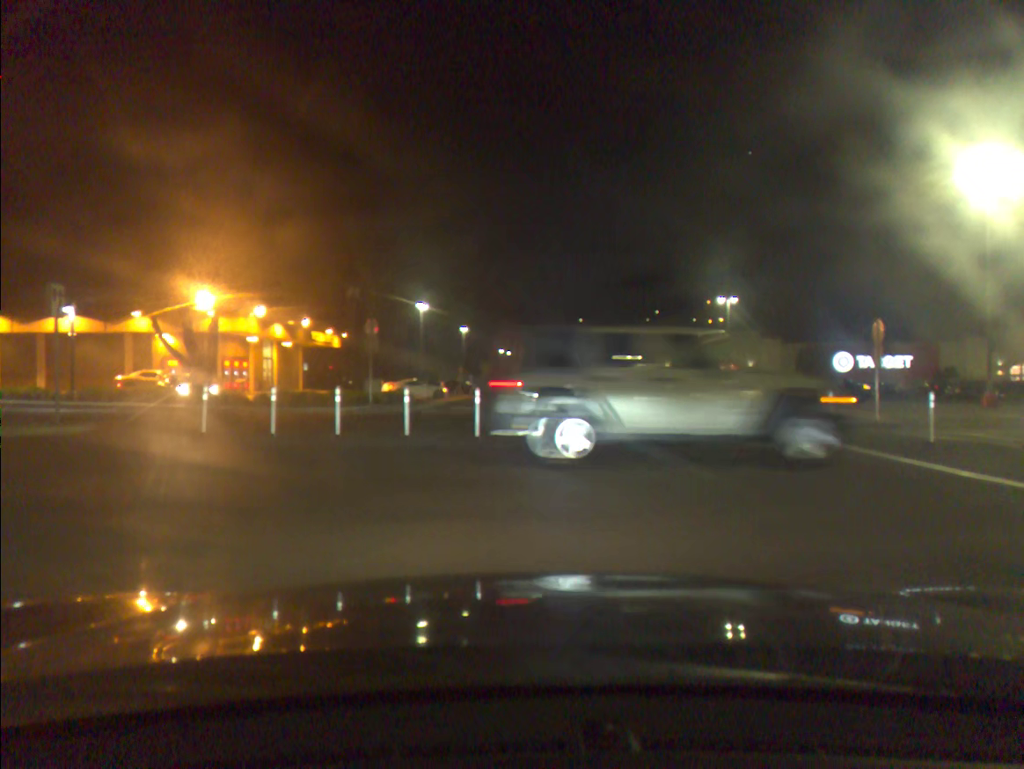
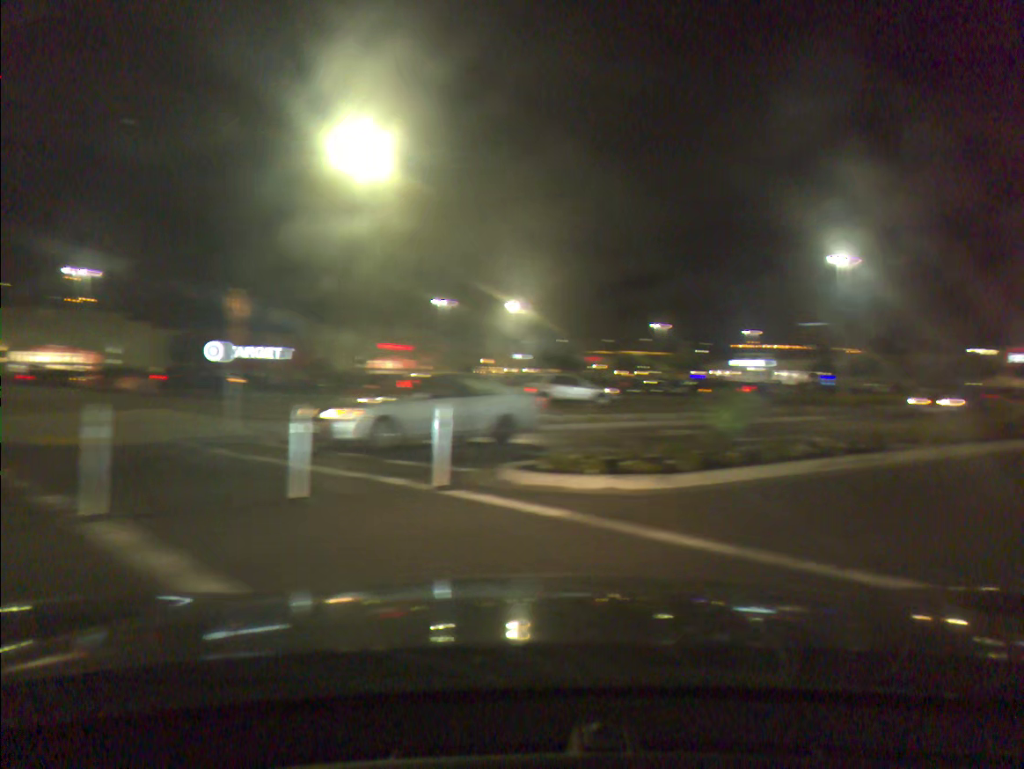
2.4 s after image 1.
(+3.2, +6.6) m; +51°
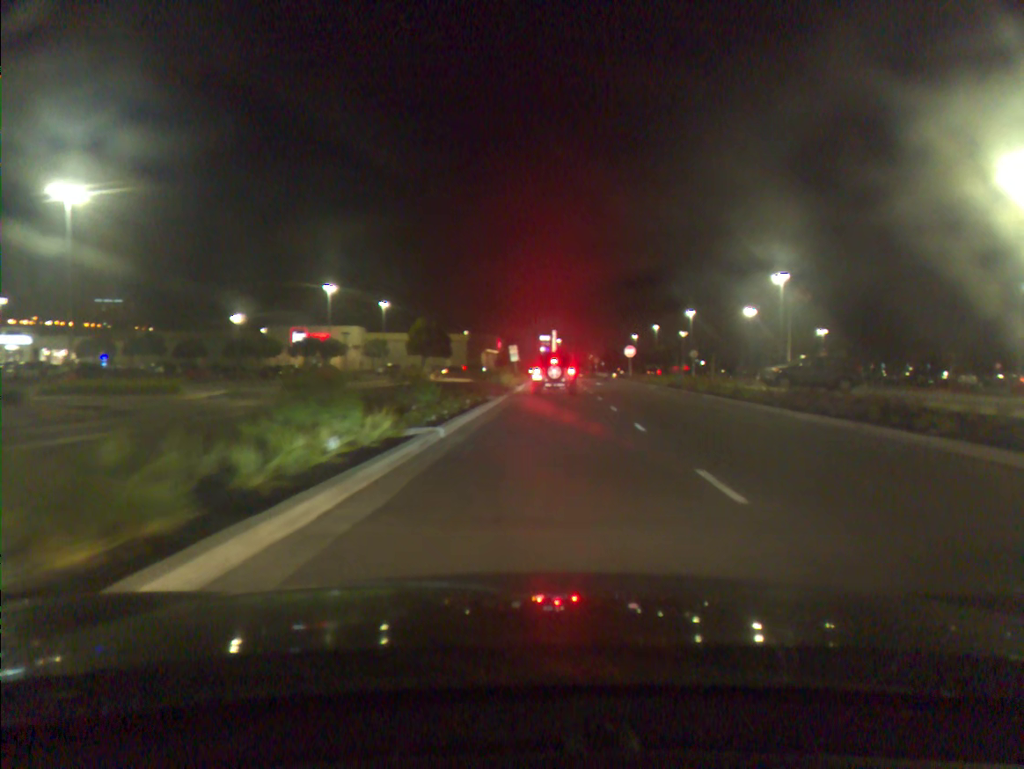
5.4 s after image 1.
(+7.8, +14.8) m; +39°
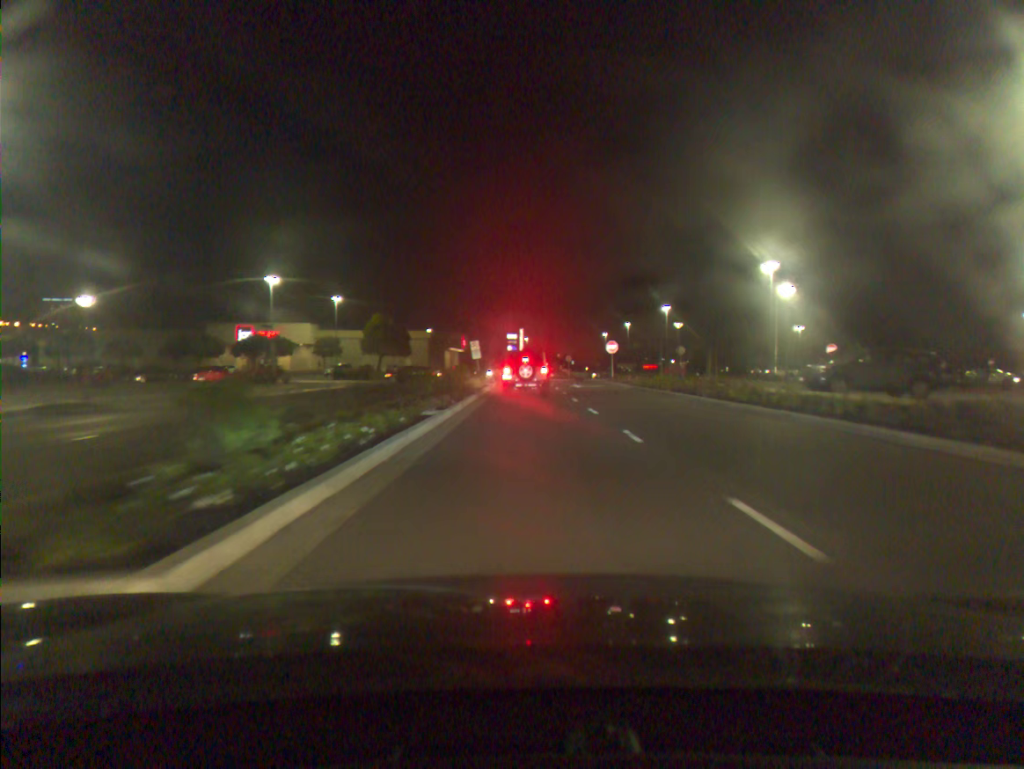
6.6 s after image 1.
(+0.2, +9.5) m; +2°
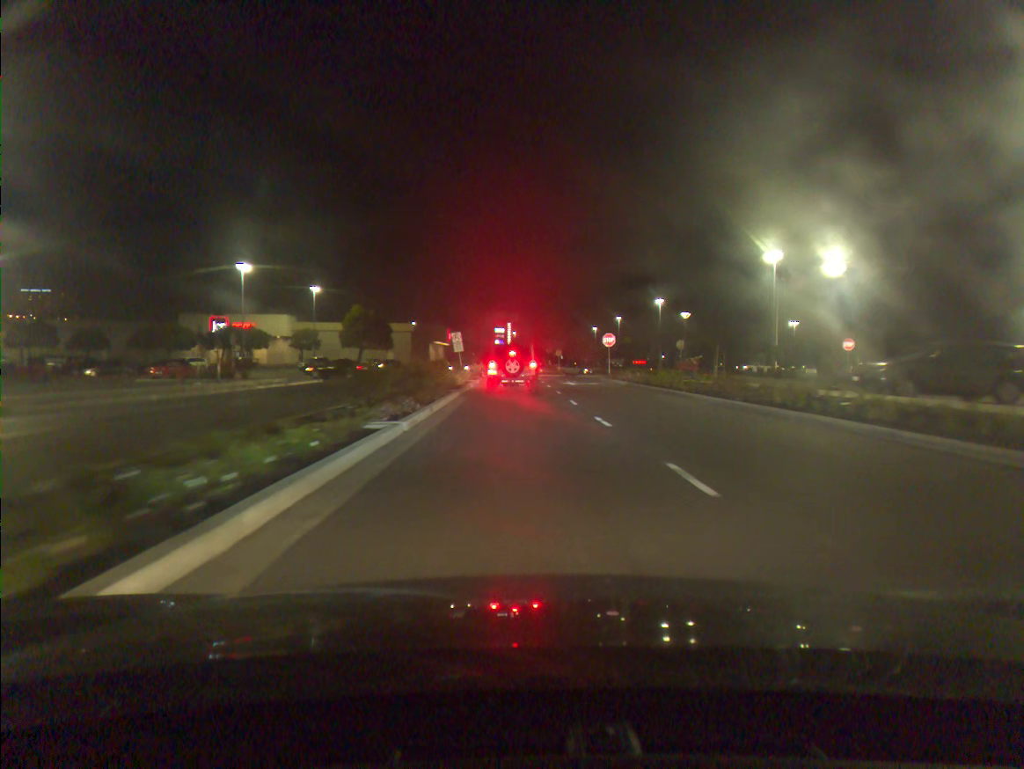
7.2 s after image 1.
(0.0, +5.2) m; +1°
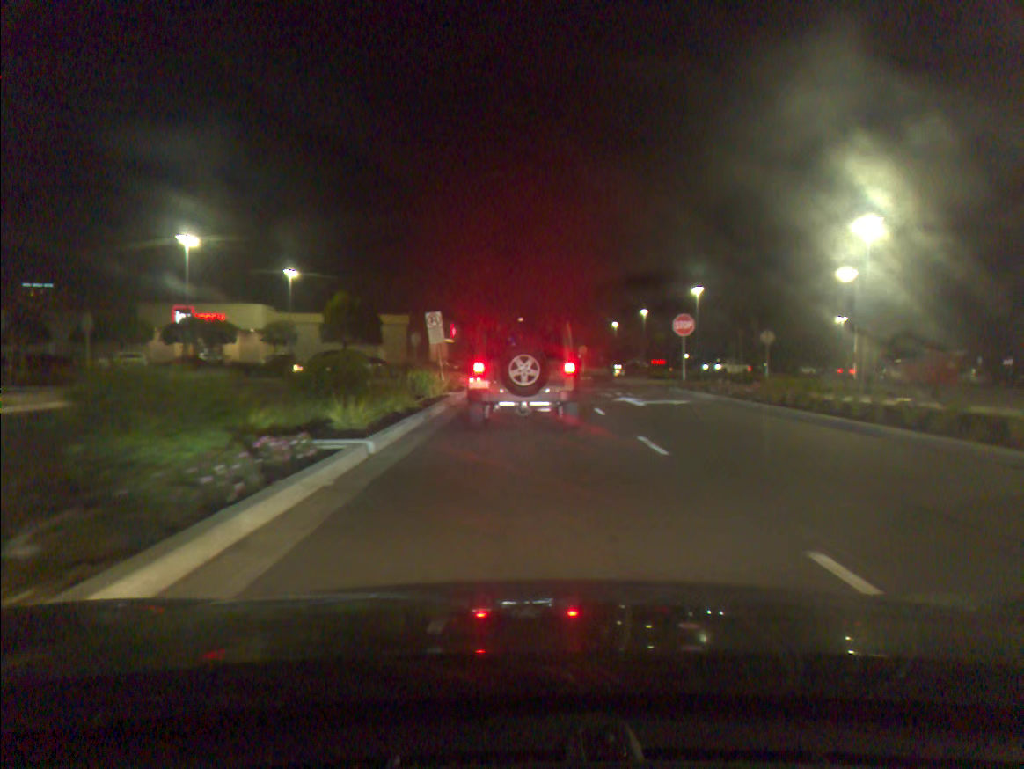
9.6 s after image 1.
(-0.2, +18.9) m; -1°
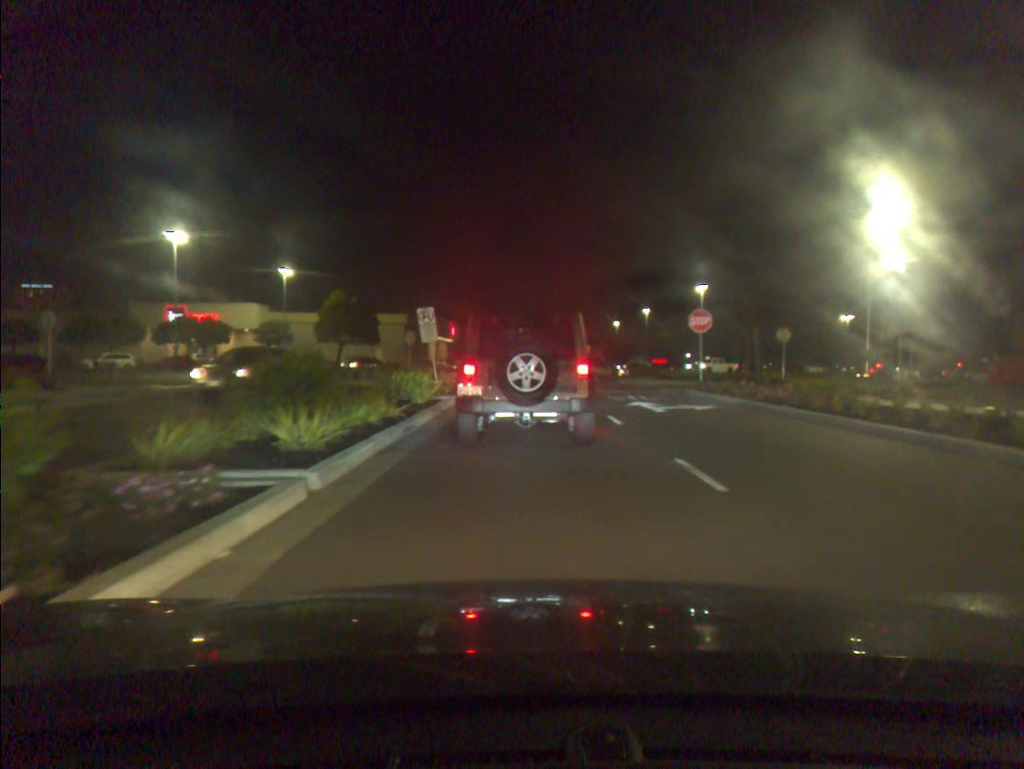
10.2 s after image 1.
(0.0, +2.8) m; 0°
